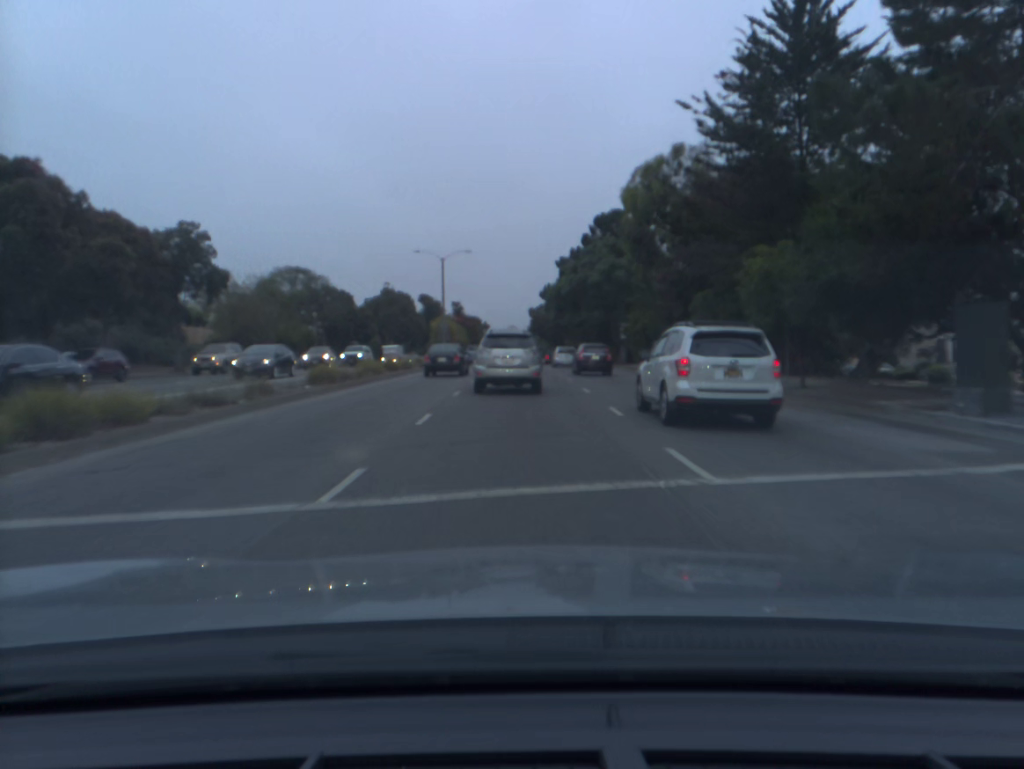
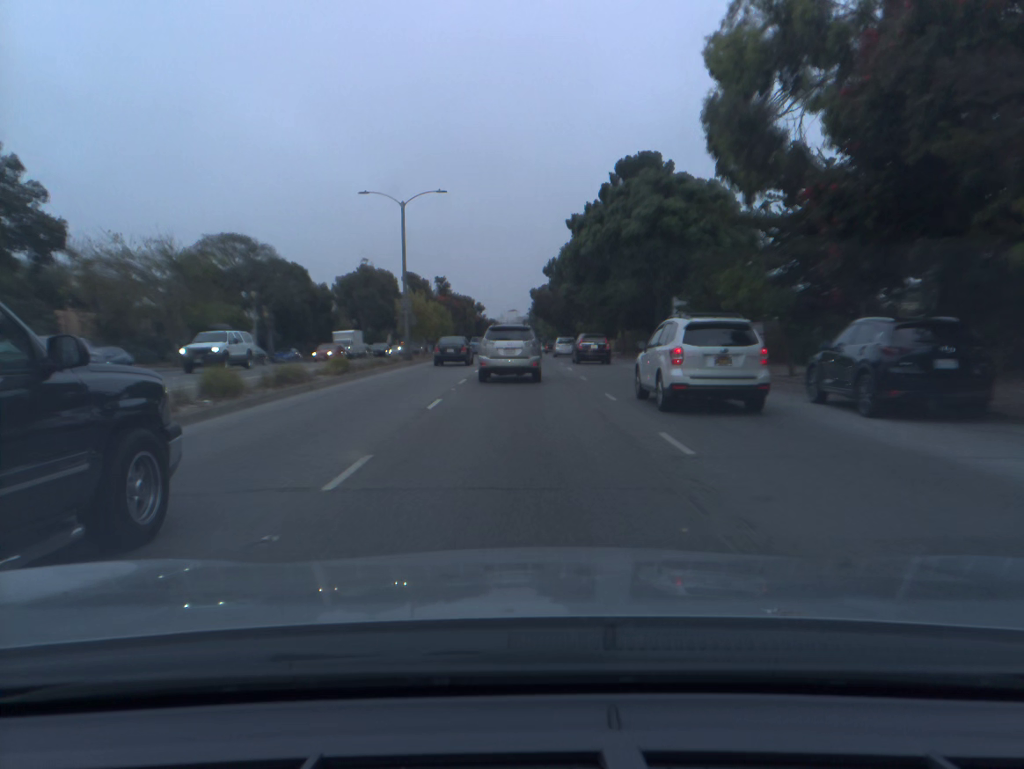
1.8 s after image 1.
(0.0, +20.1) m; 0°
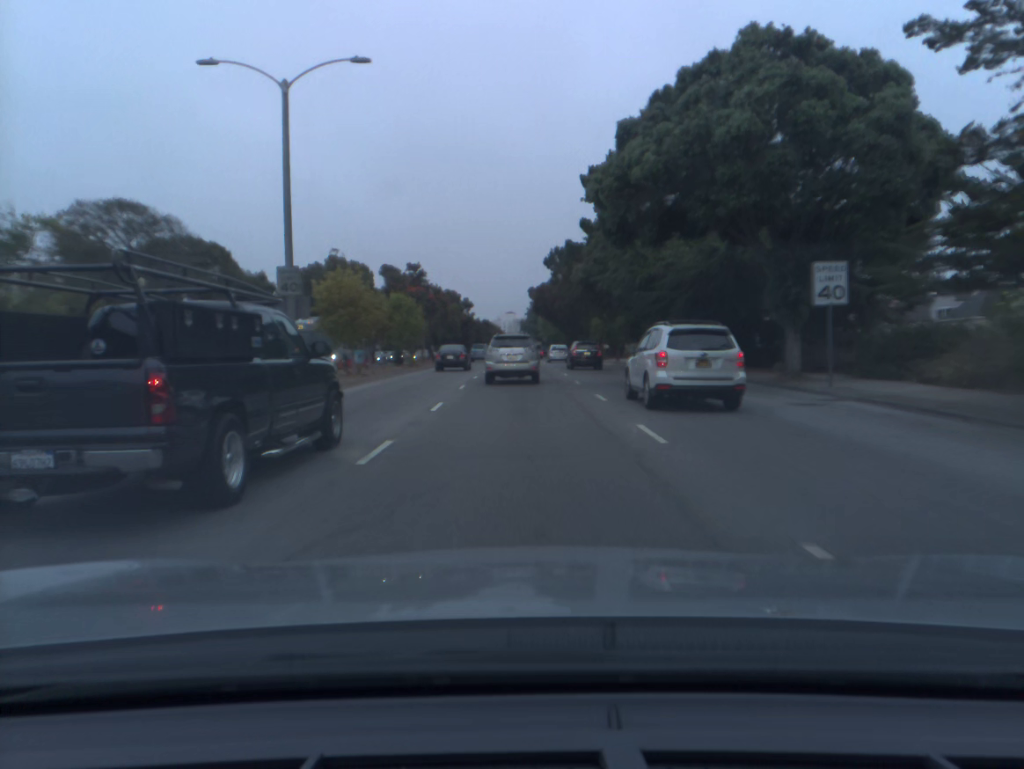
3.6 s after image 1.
(0.0, +20.5) m; 0°
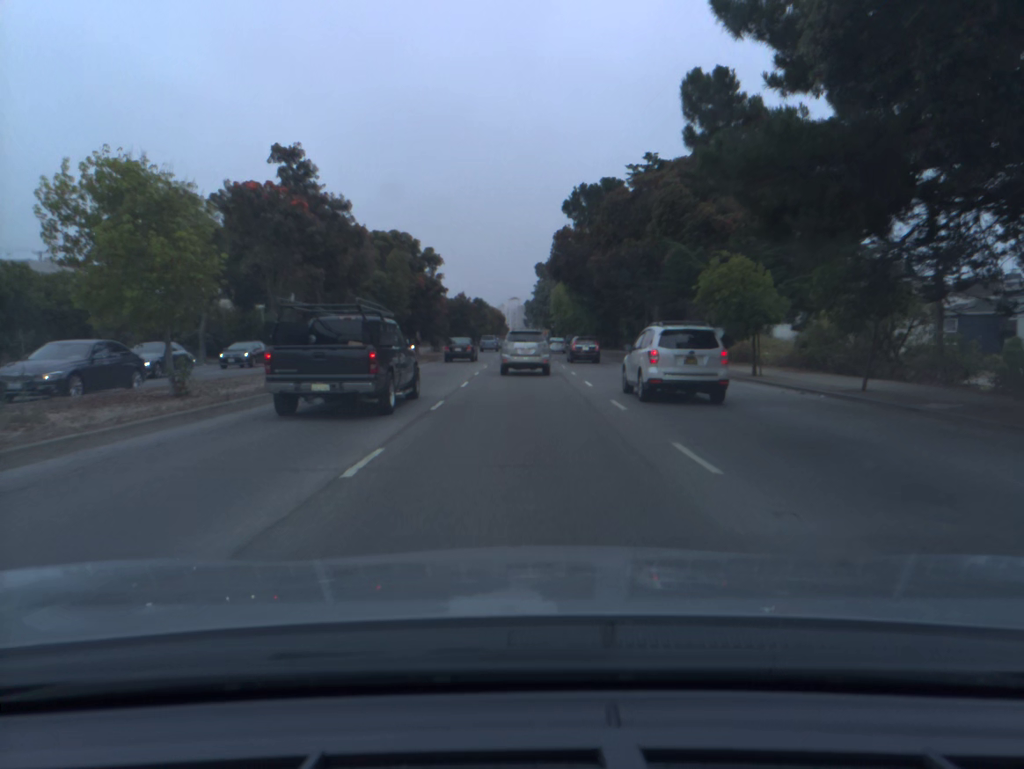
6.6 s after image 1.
(-0.1, +38.0) m; 0°
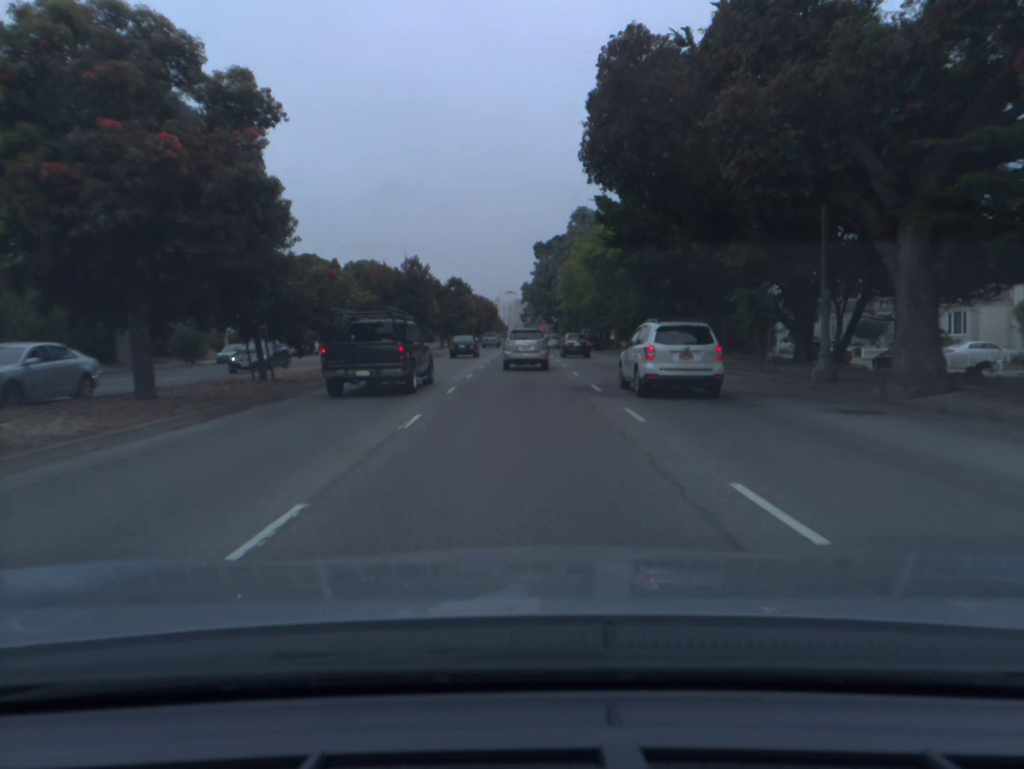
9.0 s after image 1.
(+0.1, +31.9) m; 0°
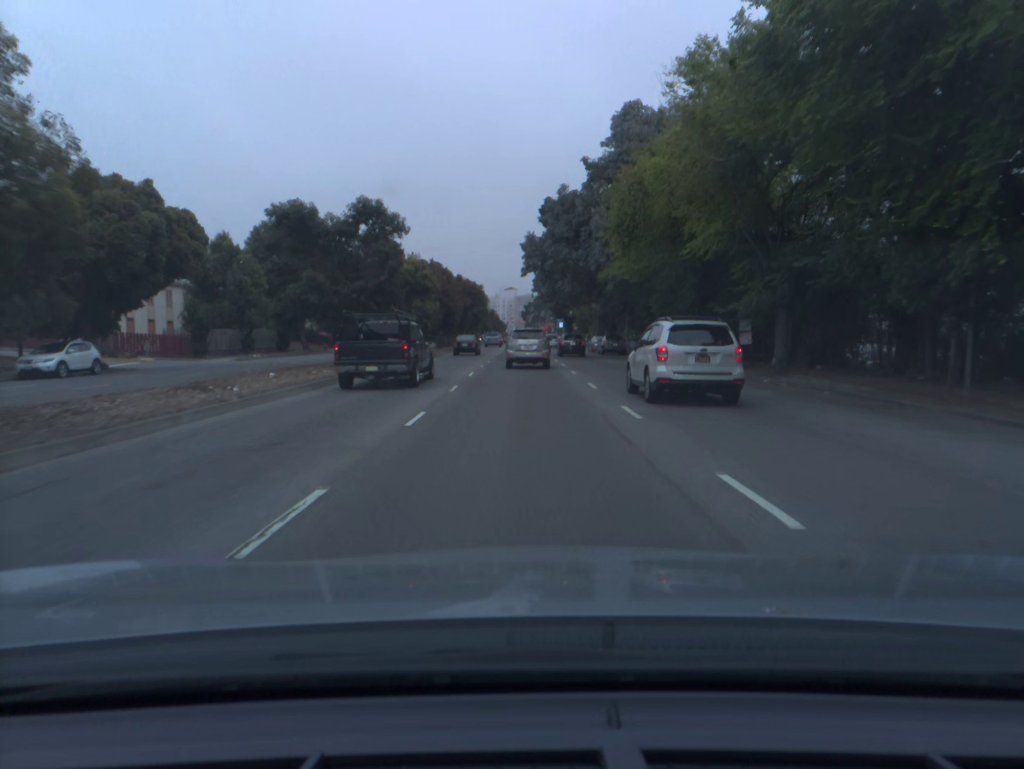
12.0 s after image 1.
(-0.1, +42.9) m; 0°
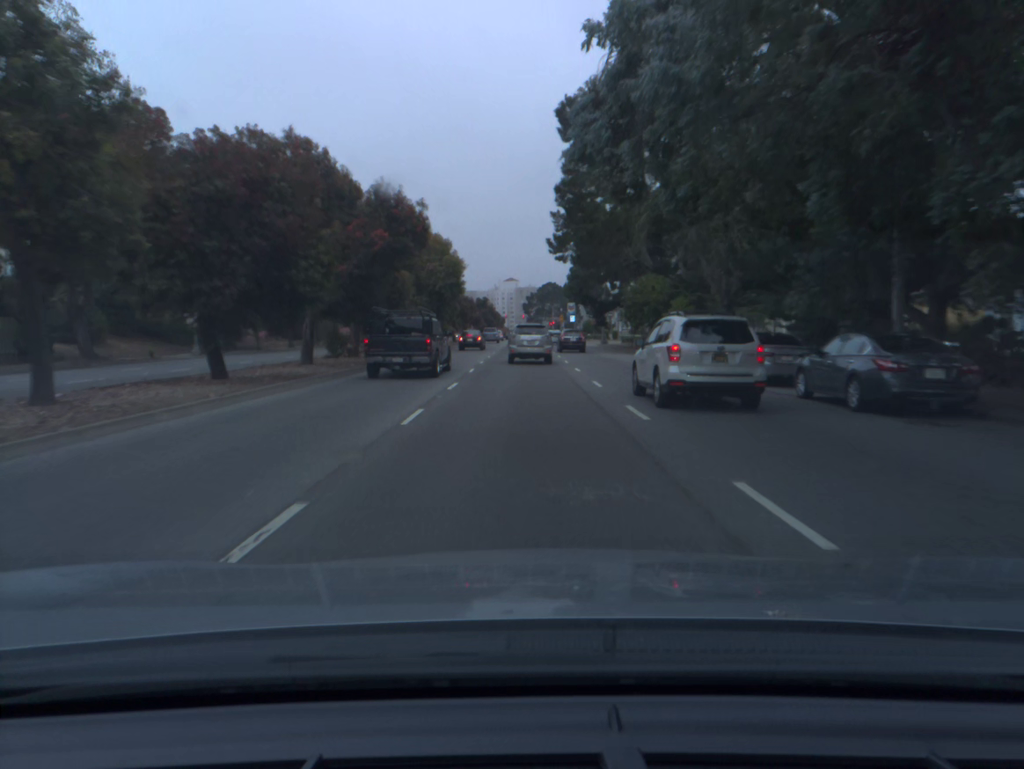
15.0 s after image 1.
(-0.1, +43.8) m; 0°
